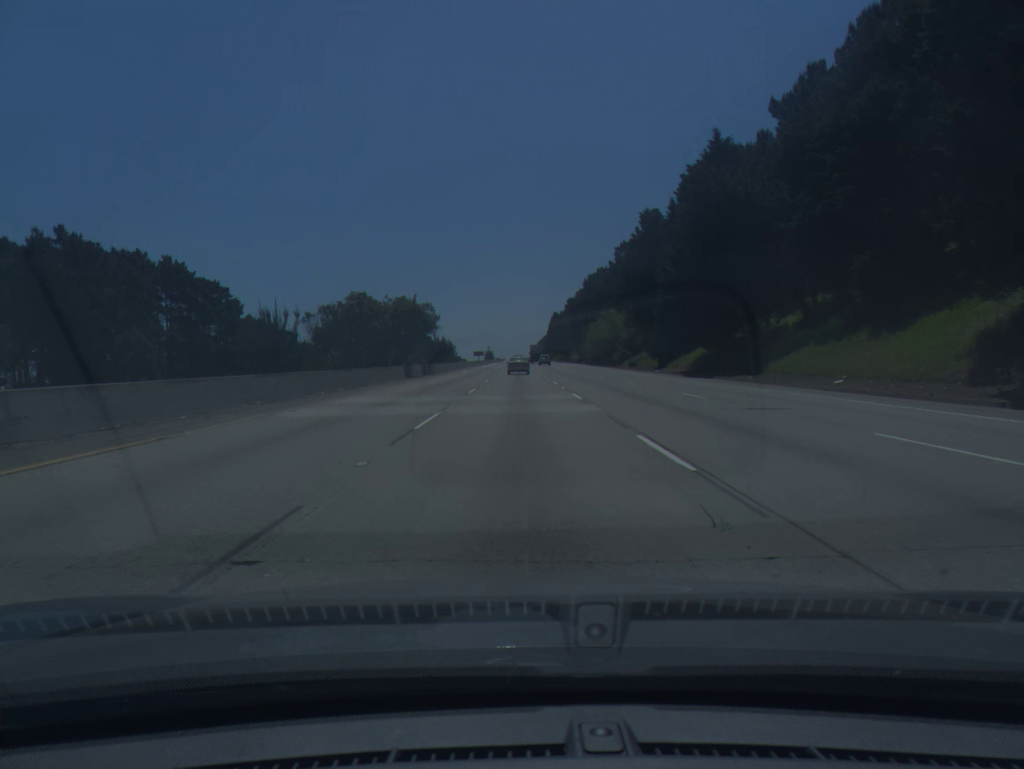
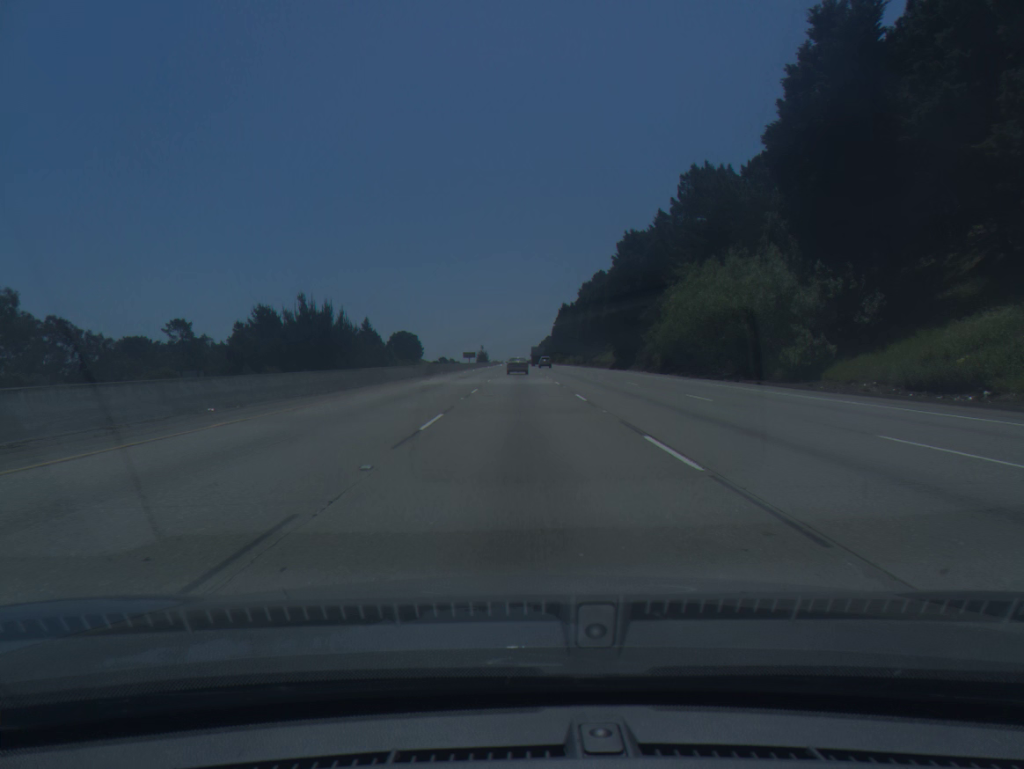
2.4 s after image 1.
(0.0, +73.2) m; 0°
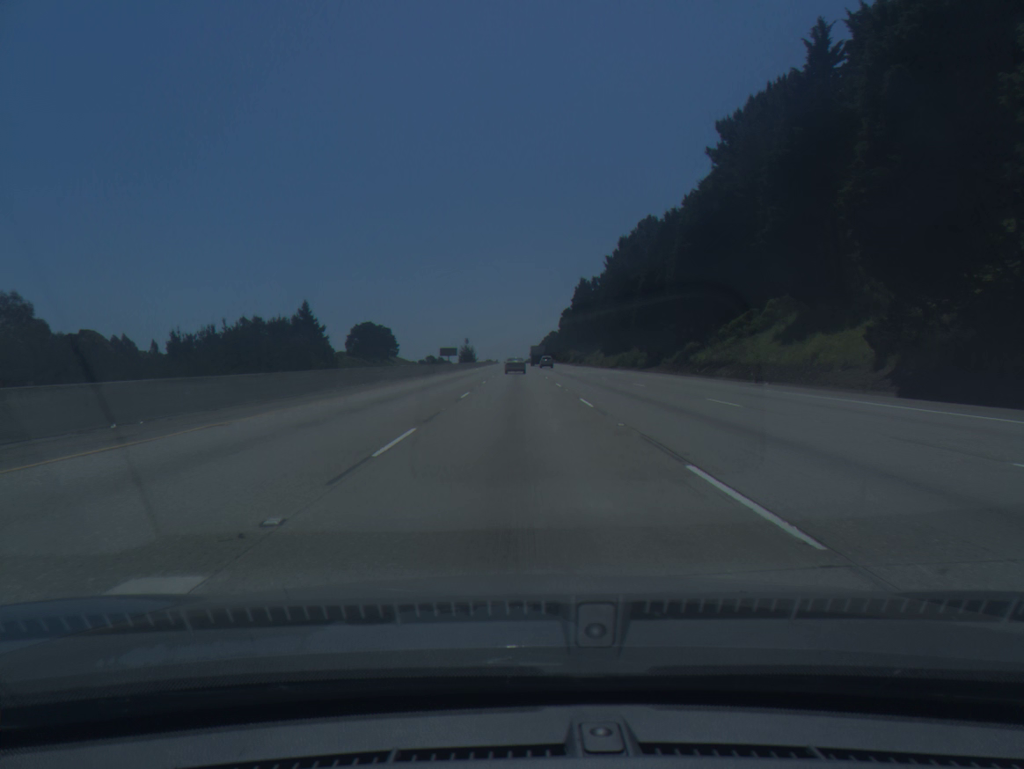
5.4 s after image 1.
(-0.1, +91.4) m; 0°
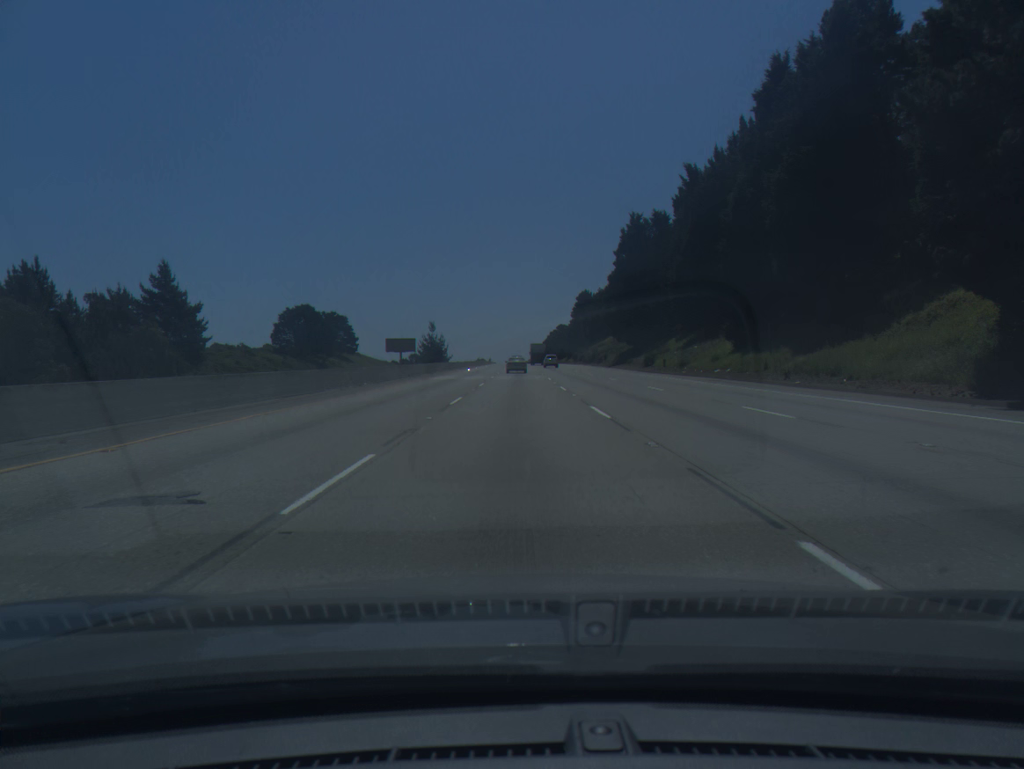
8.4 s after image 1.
(0.0, +91.5) m; 0°
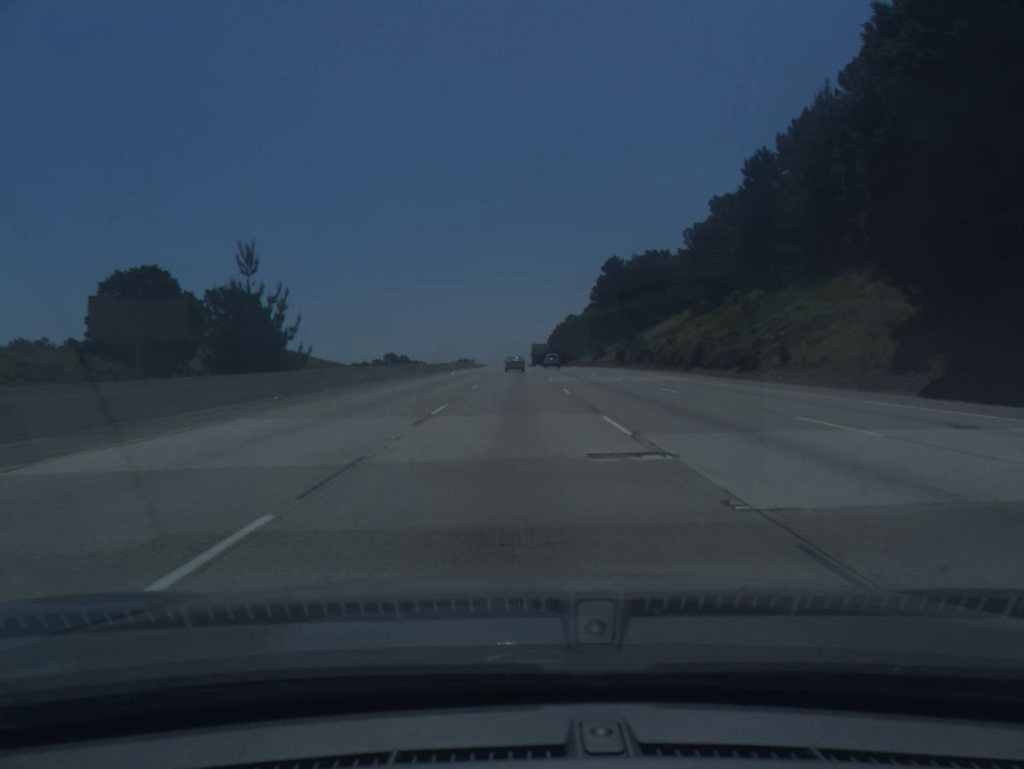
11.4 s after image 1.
(+0.2, +91.7) m; 0°
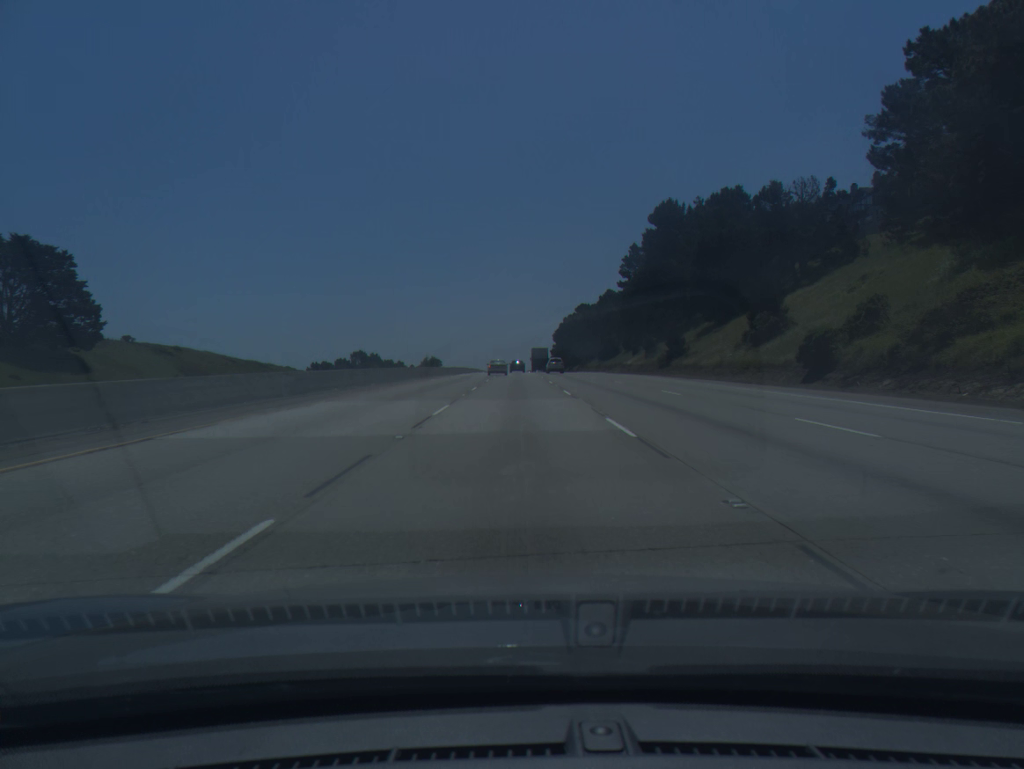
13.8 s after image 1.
(0.0, +73.2) m; 0°
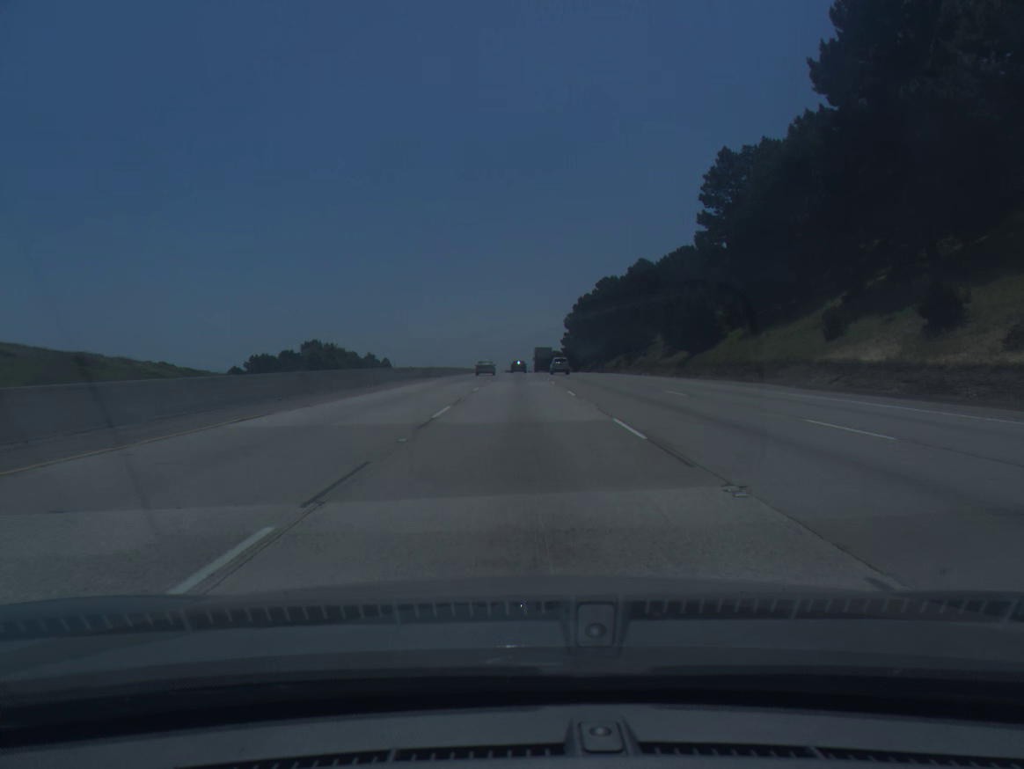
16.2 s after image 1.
(-0.3, +73.3) m; 0°
